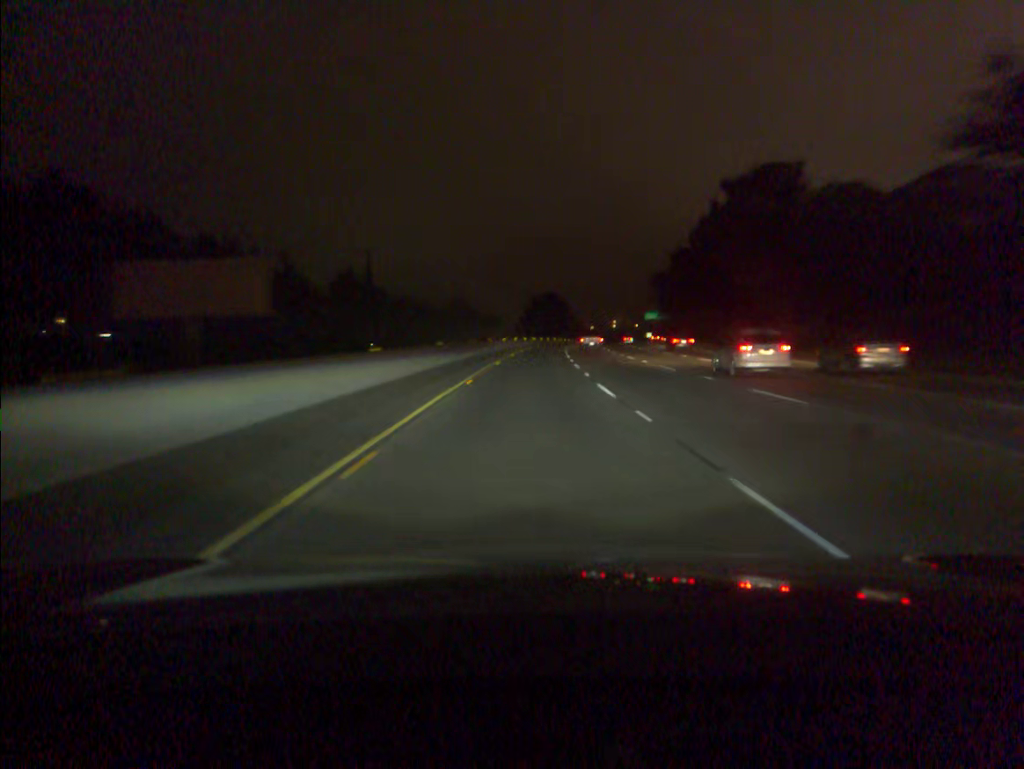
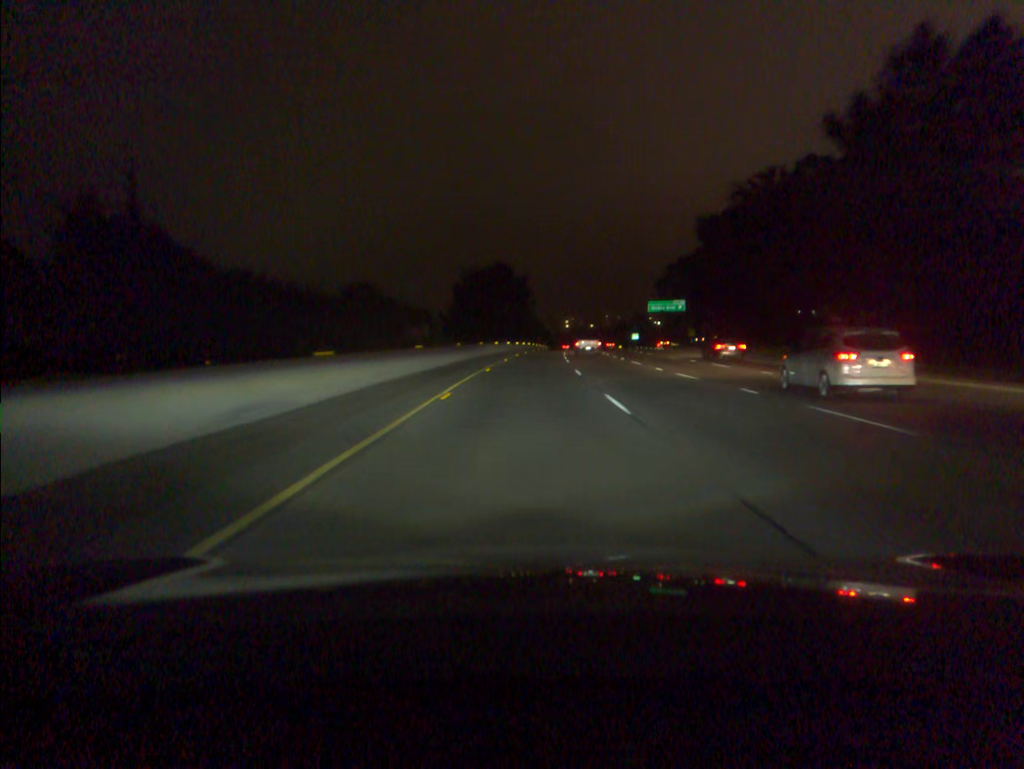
(+2.3, +77.8) m; +4°
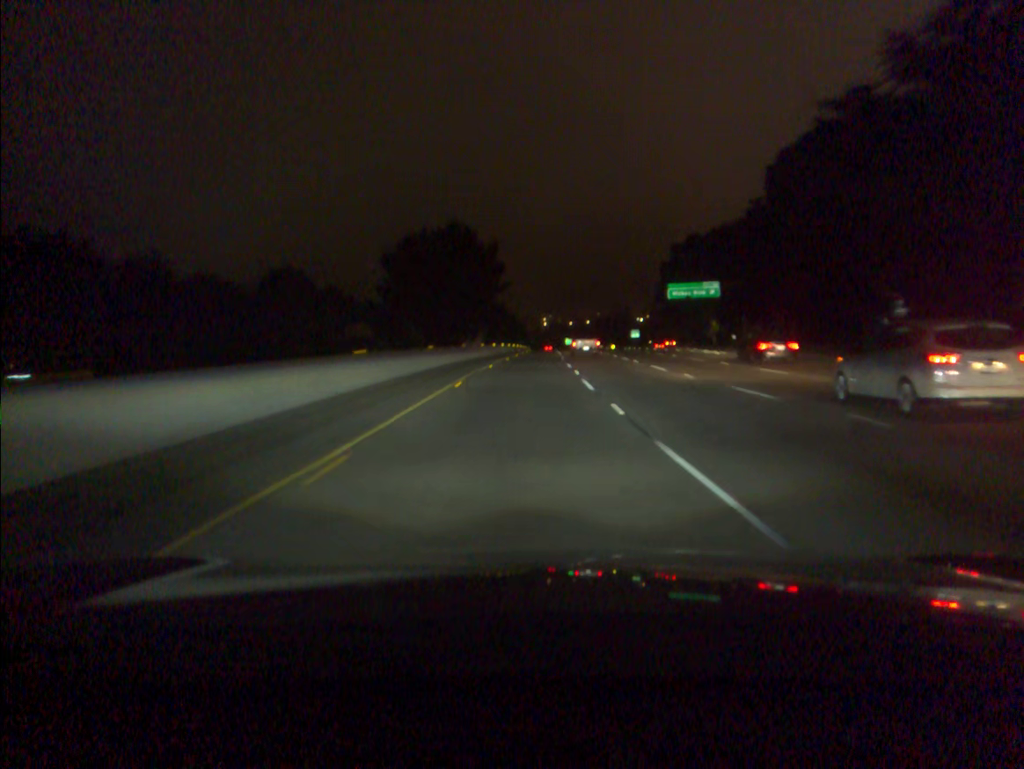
(+0.7, +39.0) m; +2°
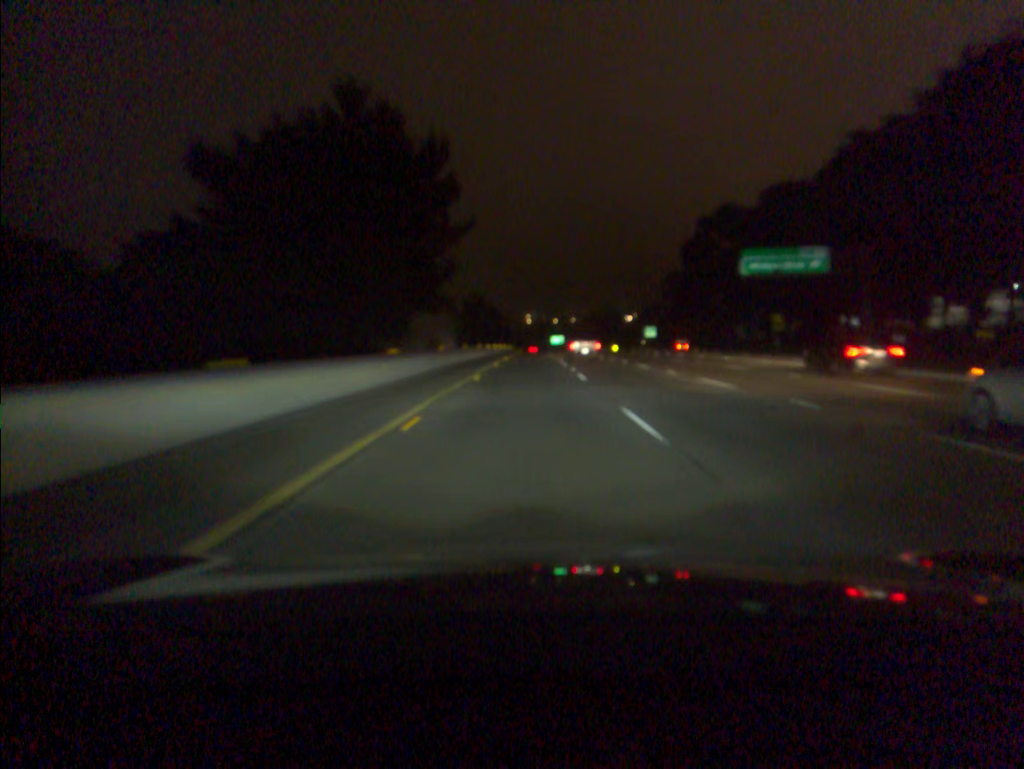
(+0.4, +39.2) m; +1°
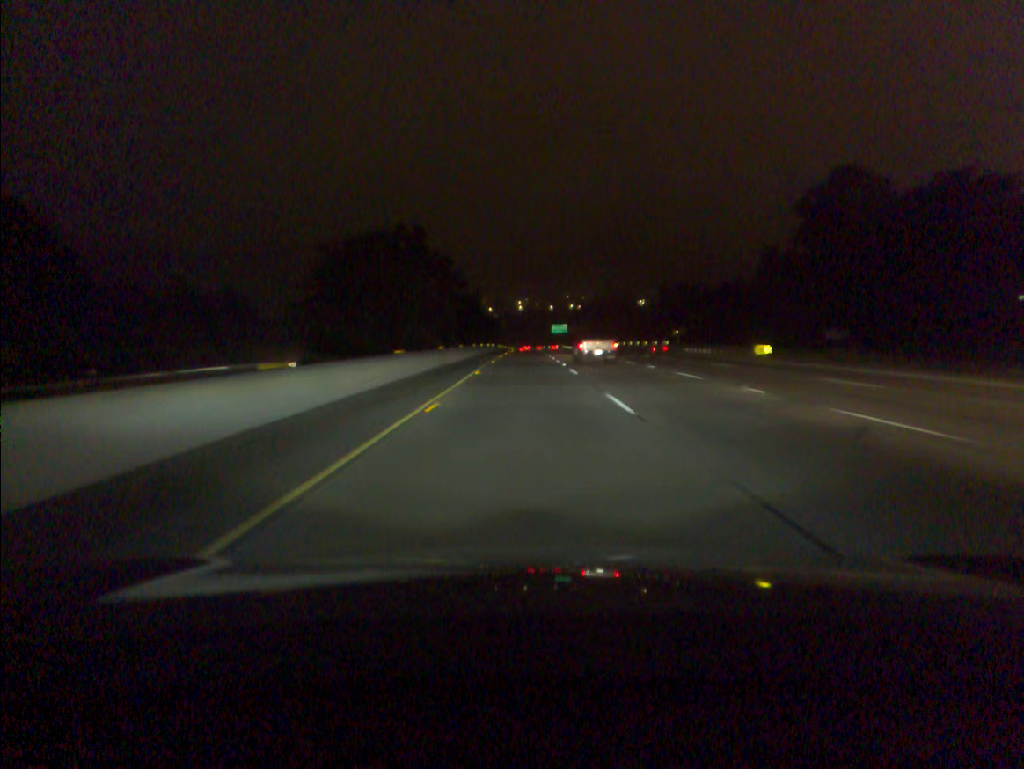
(+1.2, +99.3) m; +1°
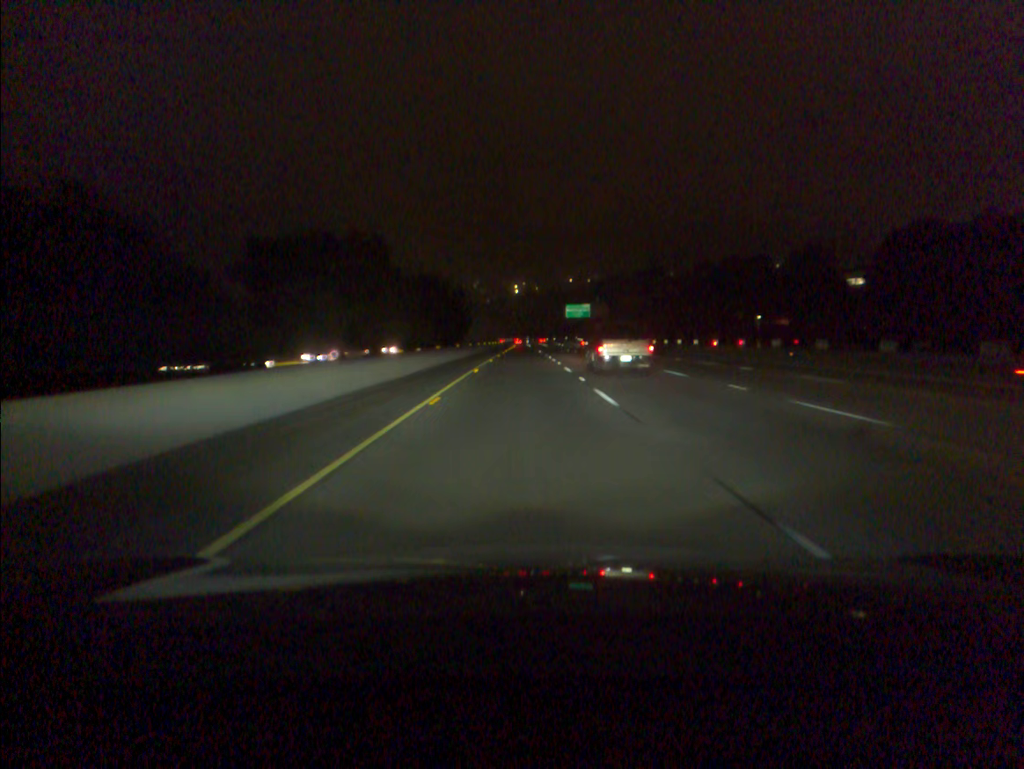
(+0.1, +100.7) m; 0°
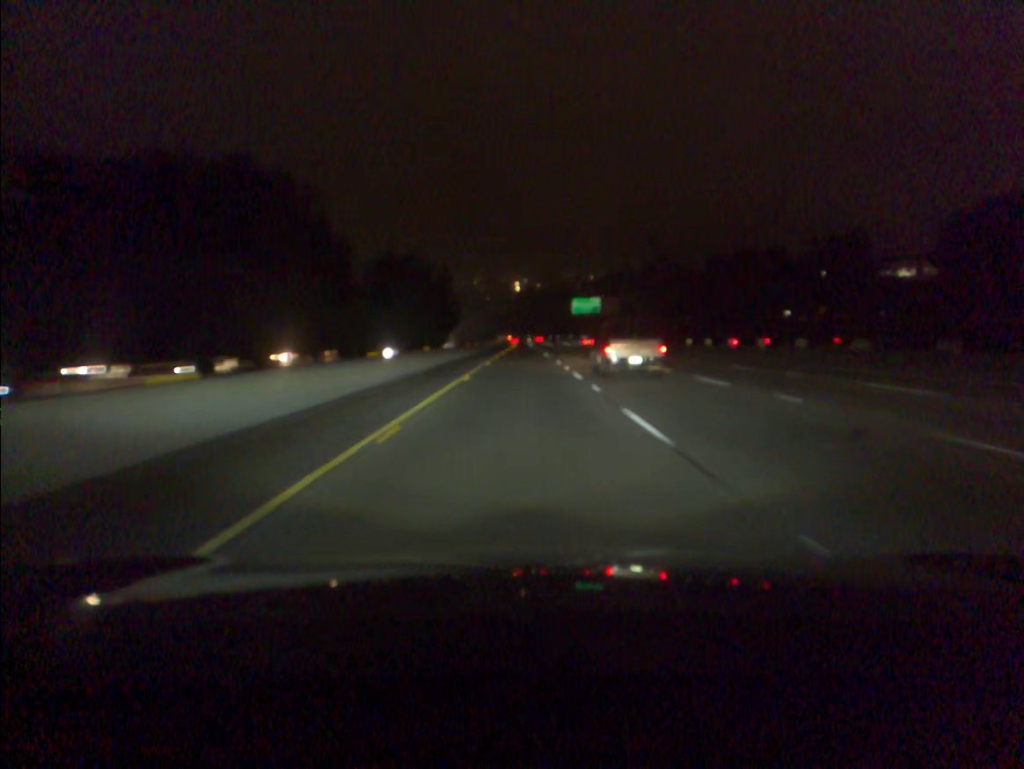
(0.0, +20.2) m; 0°
